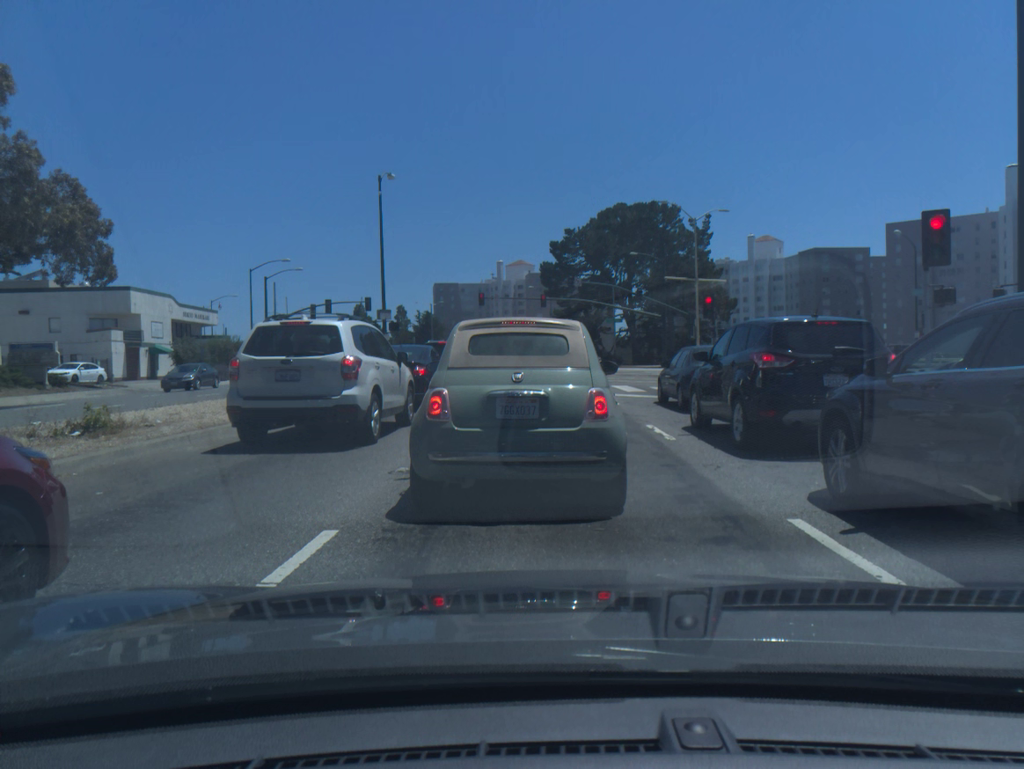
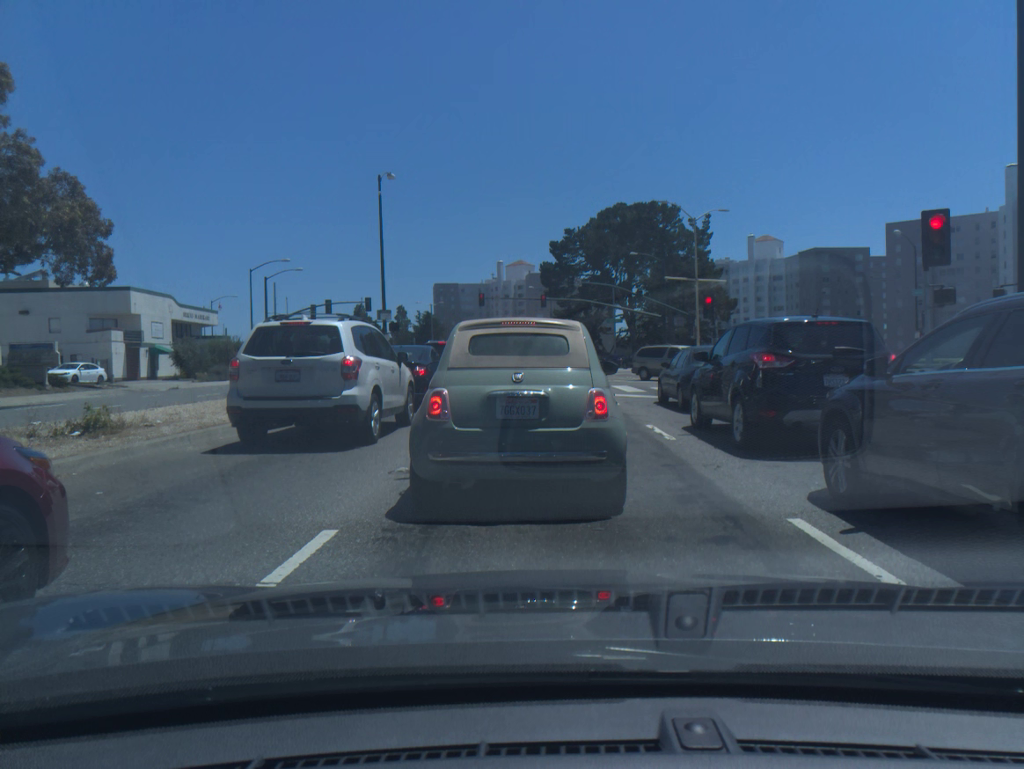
(0.0, 0.0) m; 0°
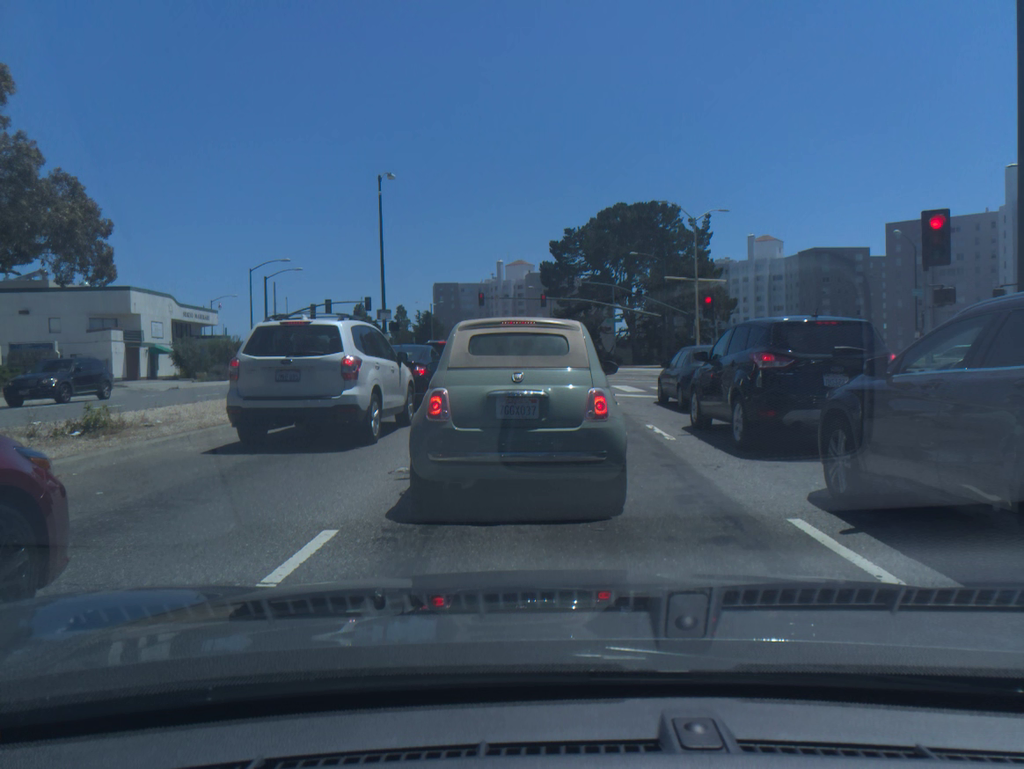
(0.0, 0.0) m; 0°
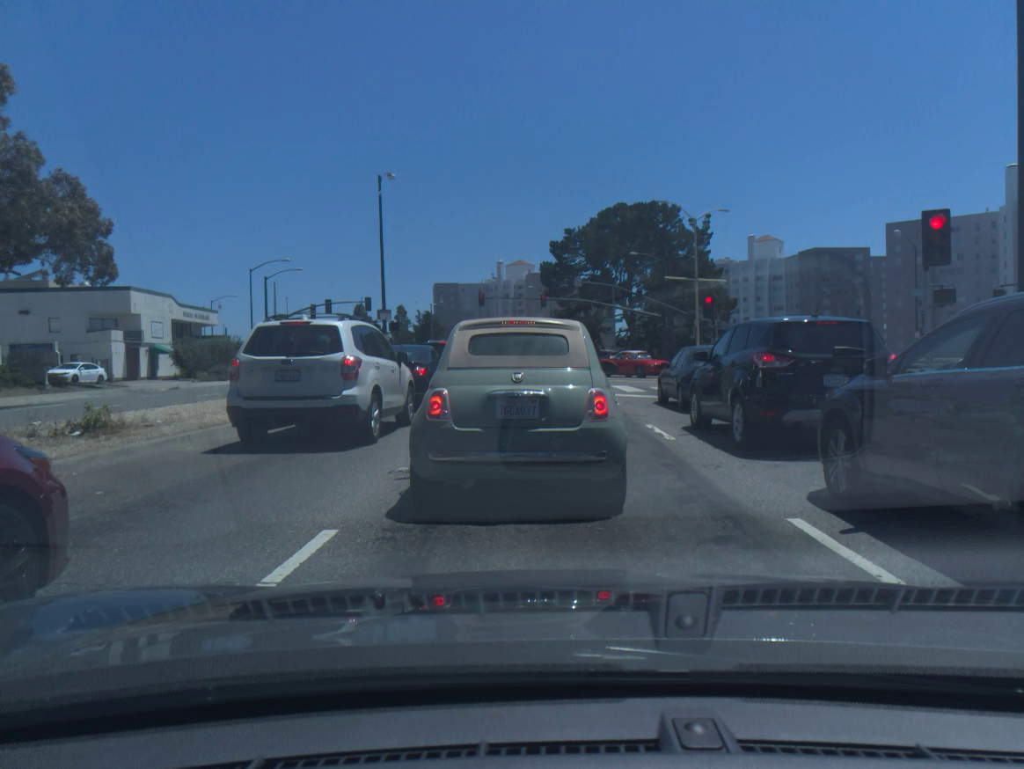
(+0.1, 0.0) m; 0°
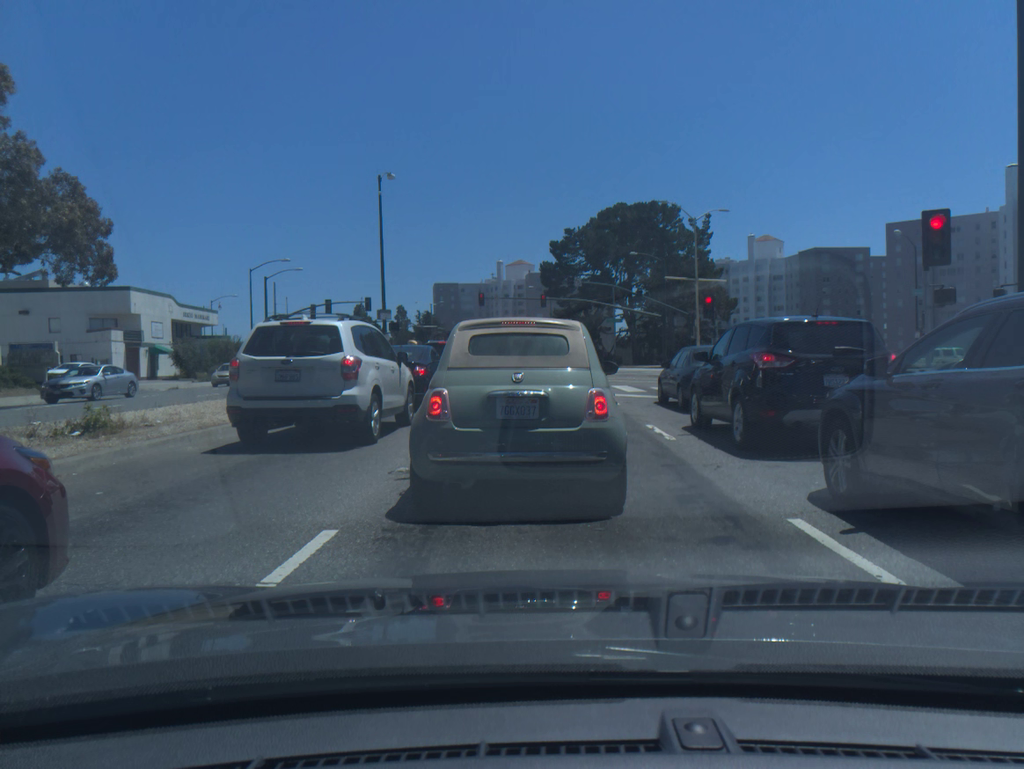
(-0.2, +0.1) m; 0°
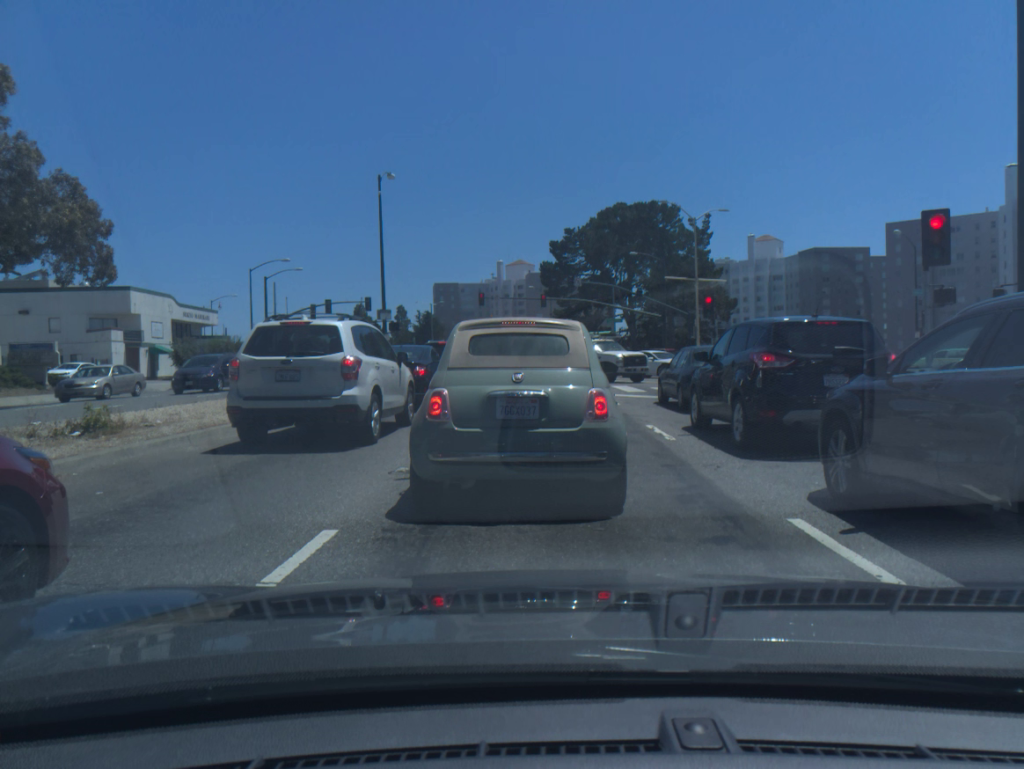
(0.0, 0.0) m; 0°
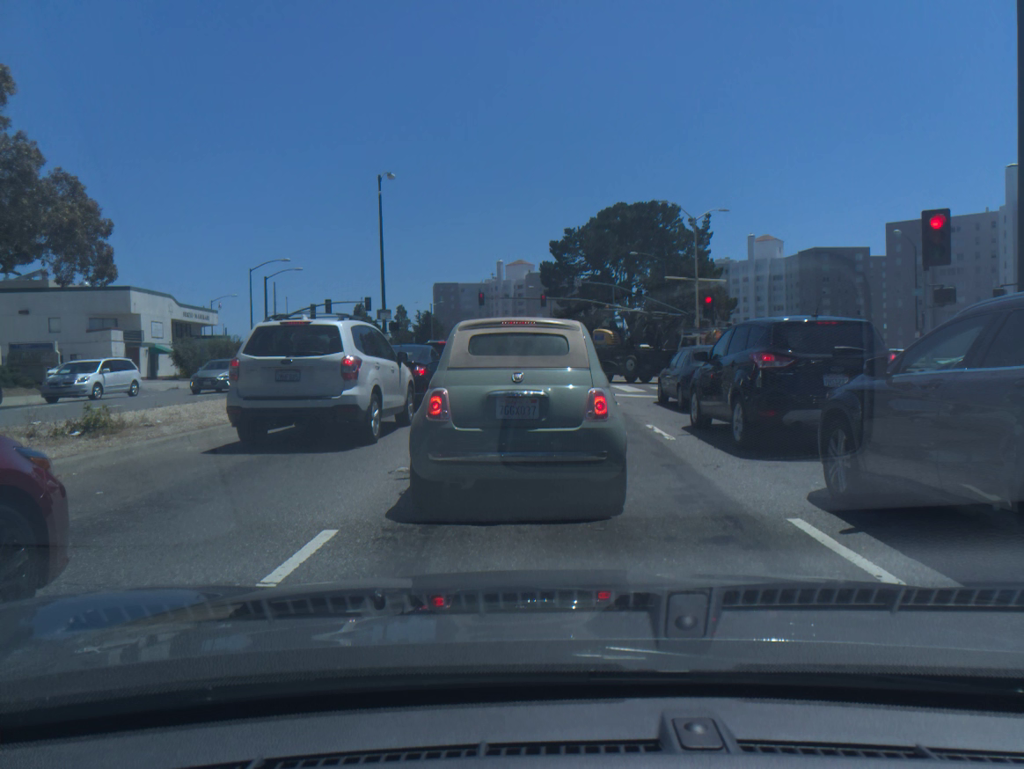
(+0.1, 0.0) m; 0°
